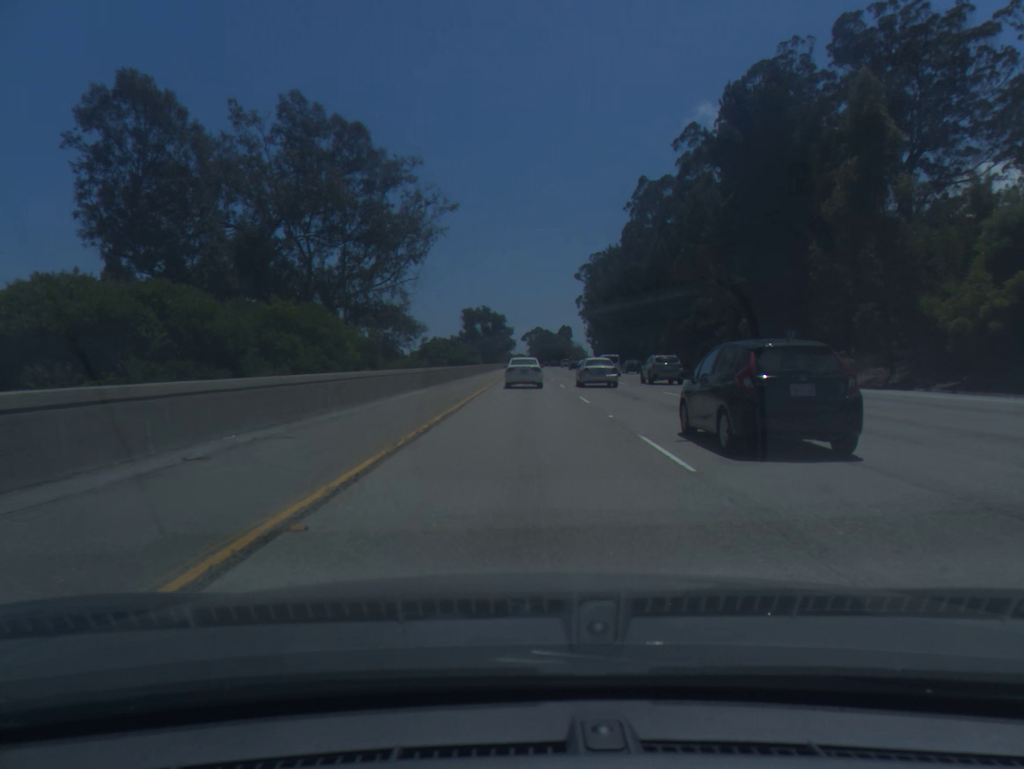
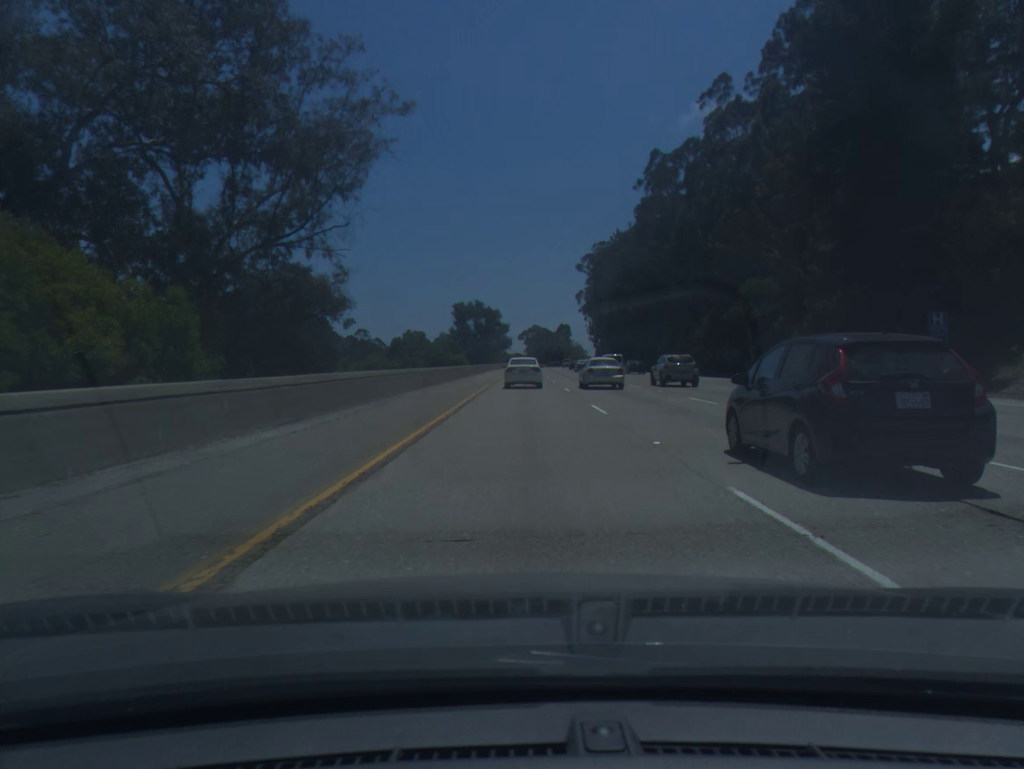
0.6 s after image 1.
(0.0, +19.7) m; 0°
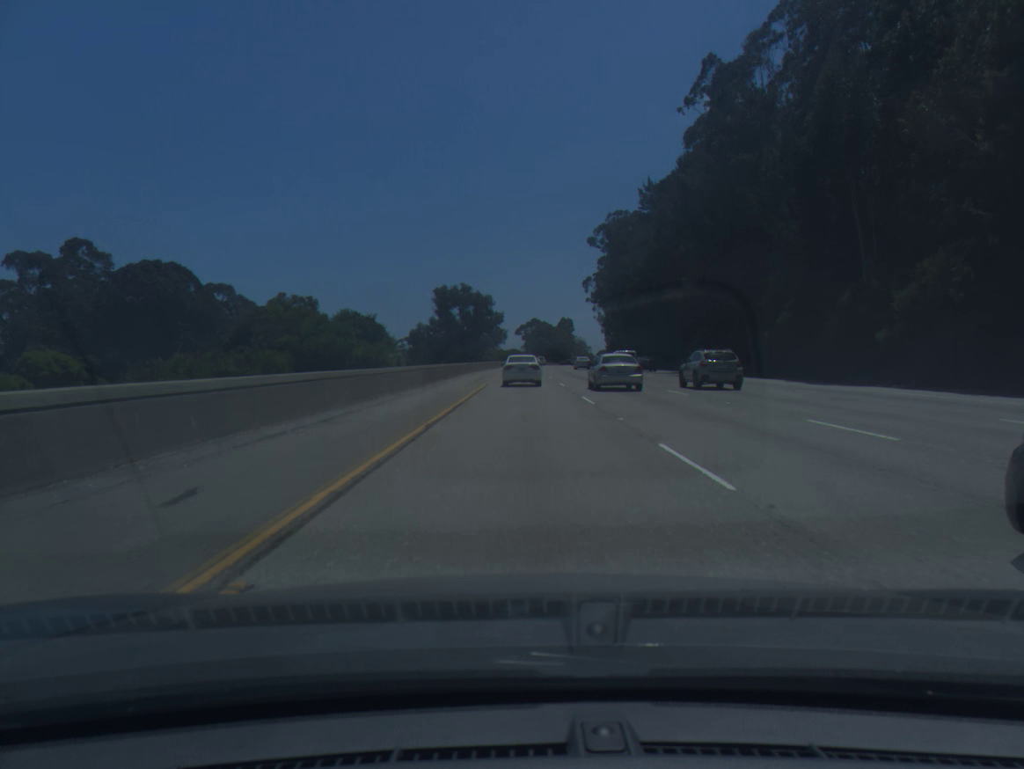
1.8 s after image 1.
(+0.1, +40.2) m; 0°
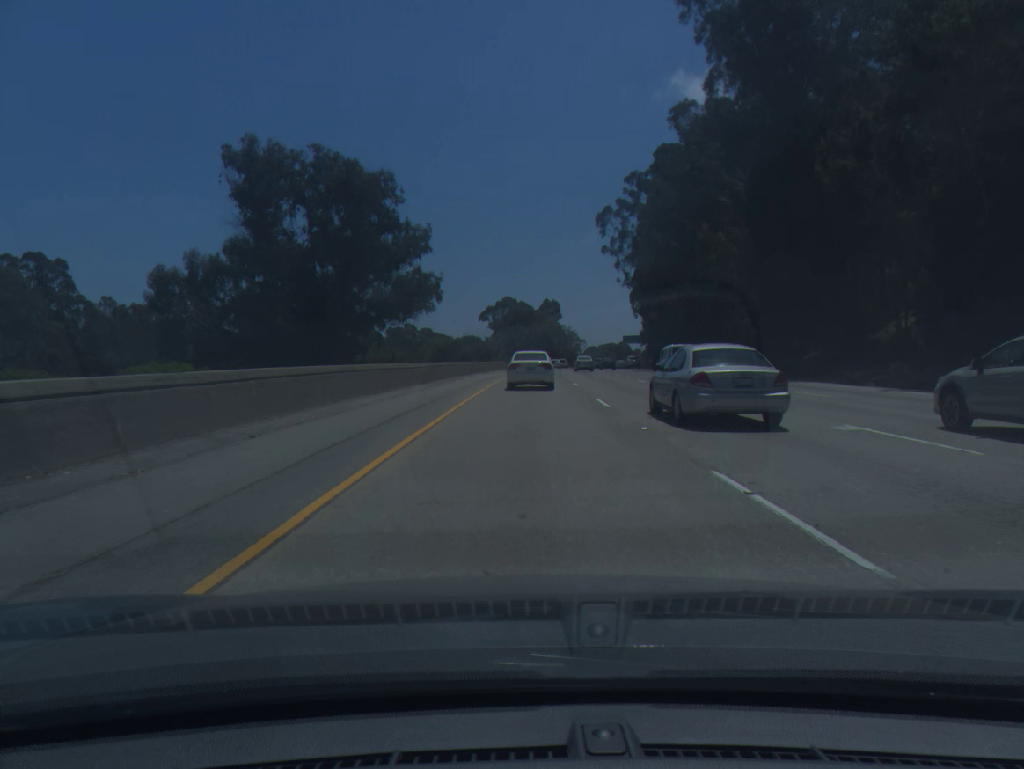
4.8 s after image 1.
(+1.0, +104.1) m; +2°
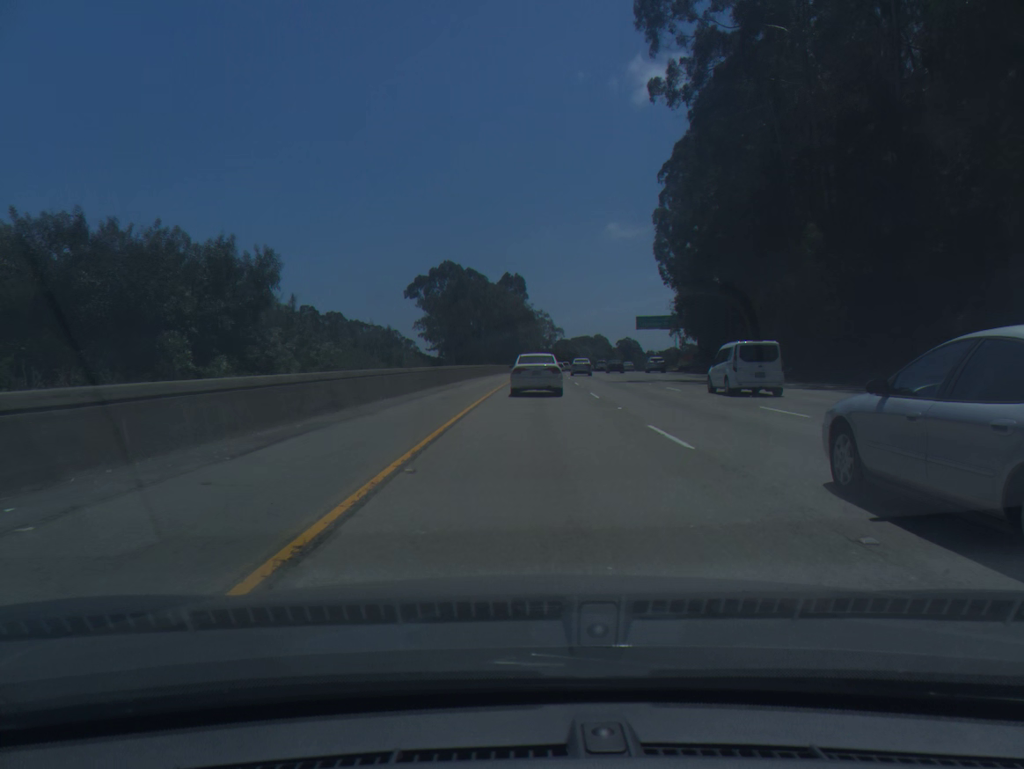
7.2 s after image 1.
(+2.2, +81.2) m; +3°
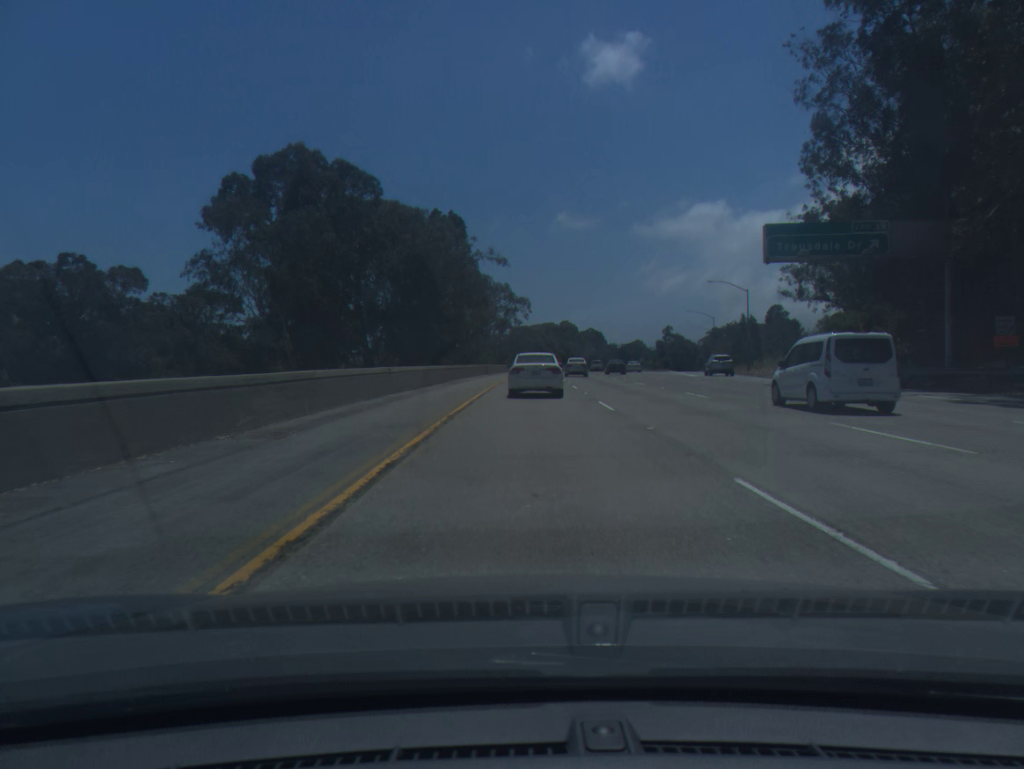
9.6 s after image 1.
(+2.3, +79.5) m; +3°
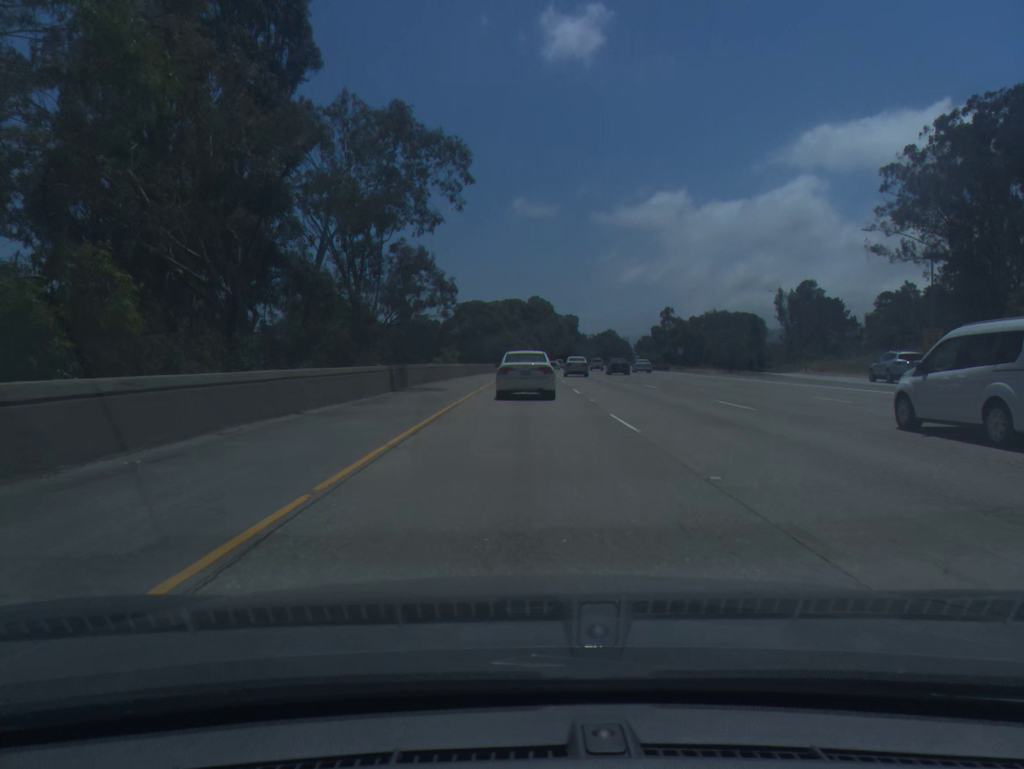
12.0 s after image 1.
(+2.0, +78.5) m; +3°
